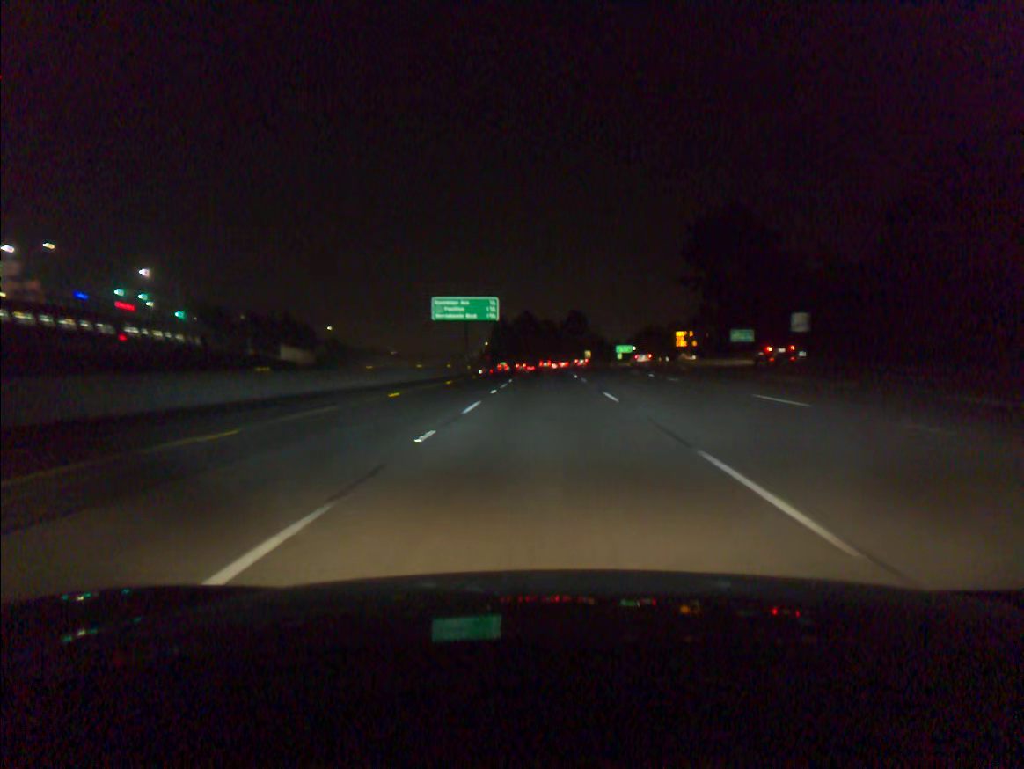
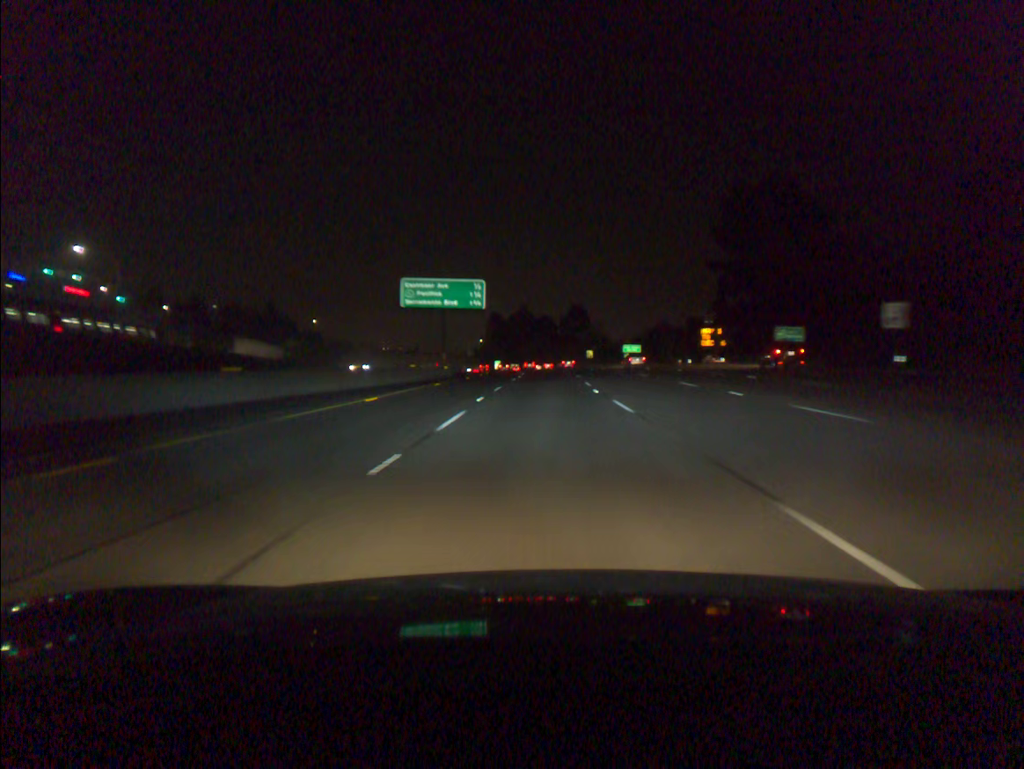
(0.0, +18.2) m; 0°
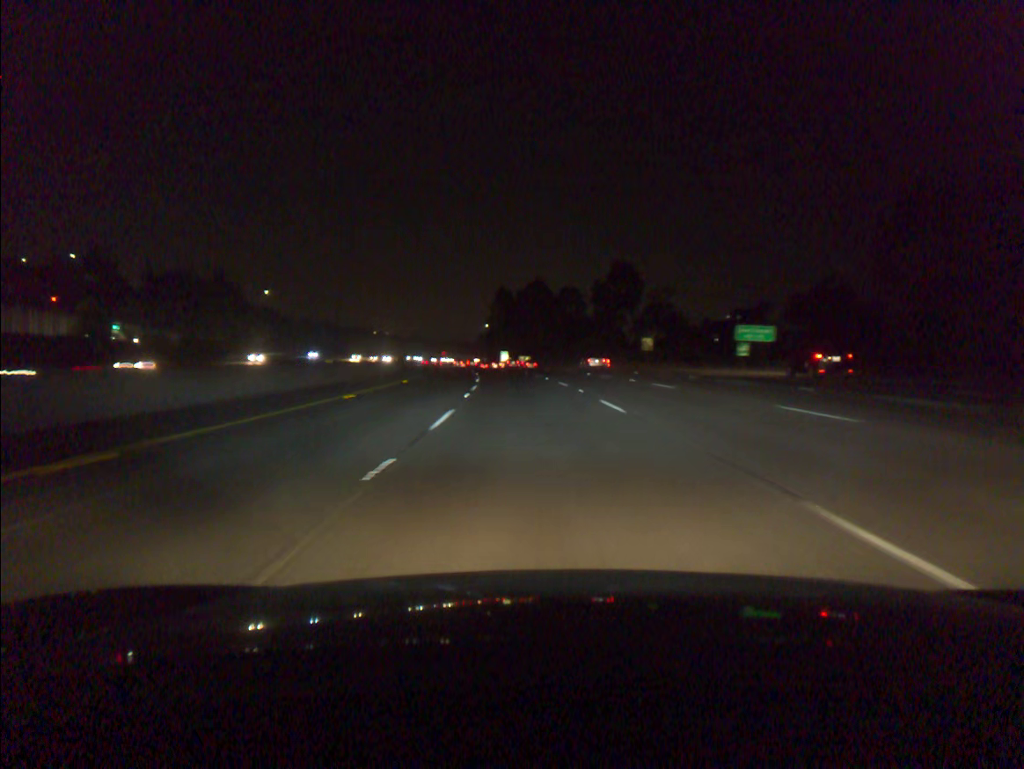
(-0.1, +72.8) m; -1°
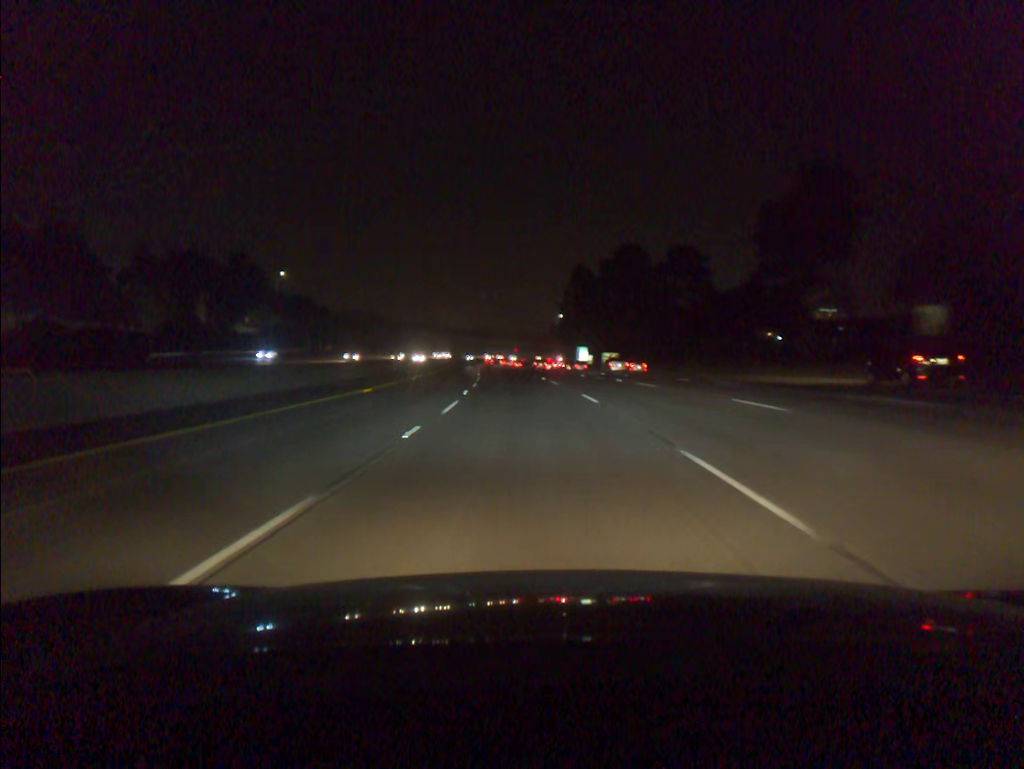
(-2.5, +54.8) m; -6°
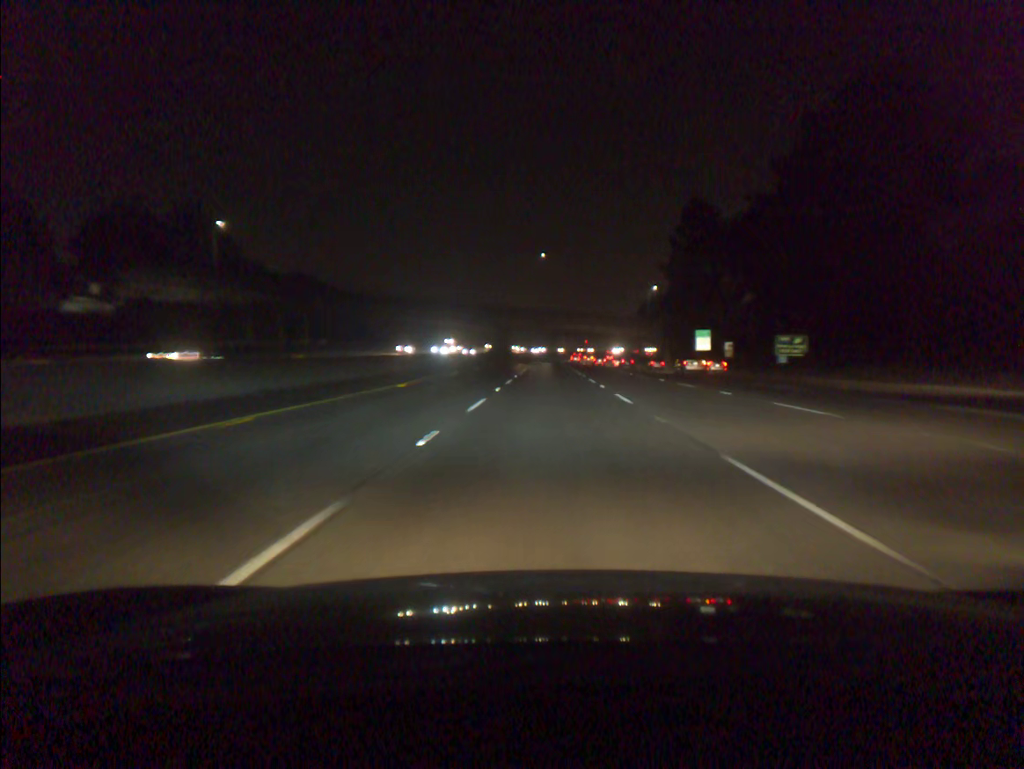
(-4.1, +73.4) m; -5°
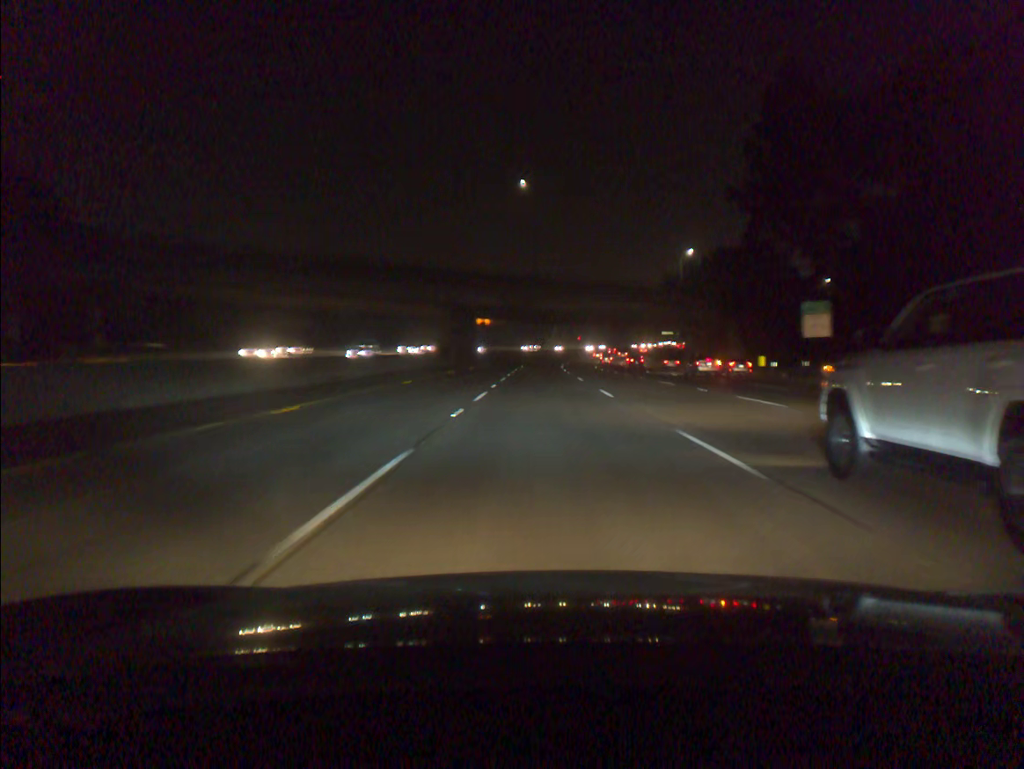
(+0.4, +55.4) m; +1°
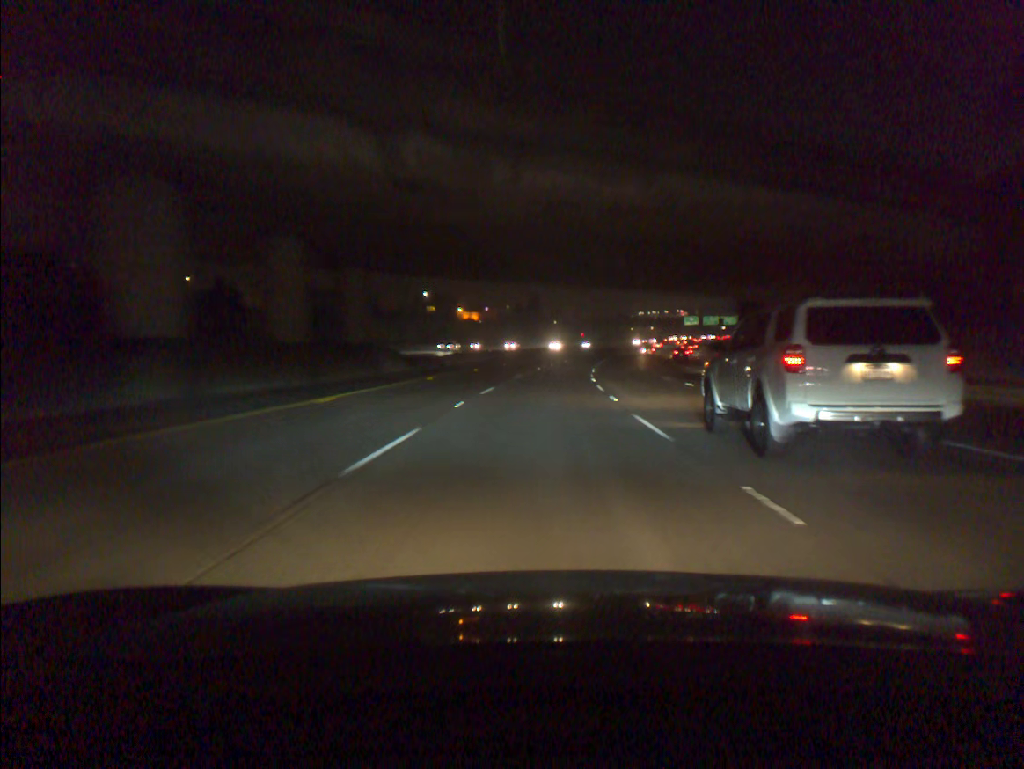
(0.0, +55.1) m; 0°
